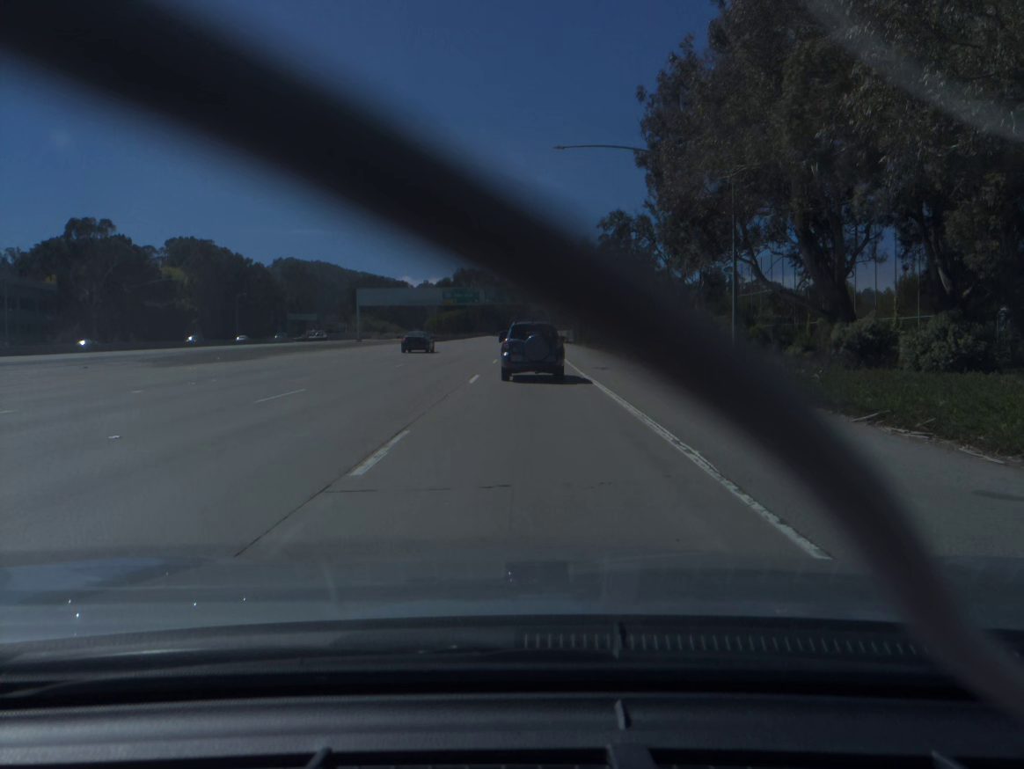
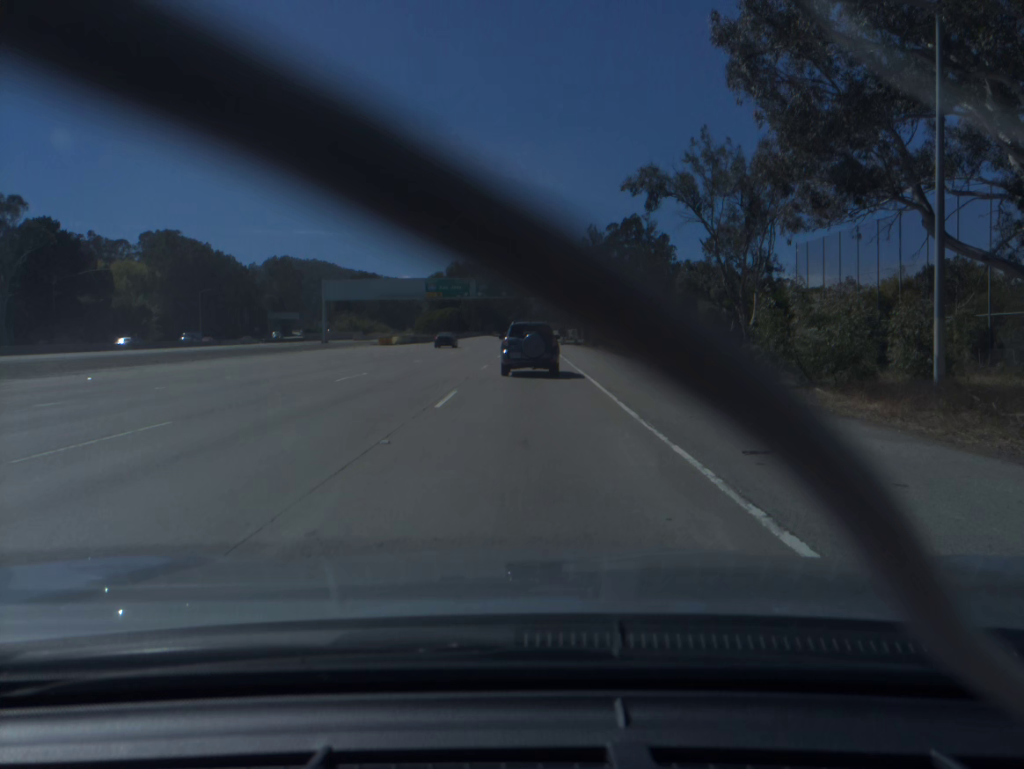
(0.0, +21.9) m; 0°
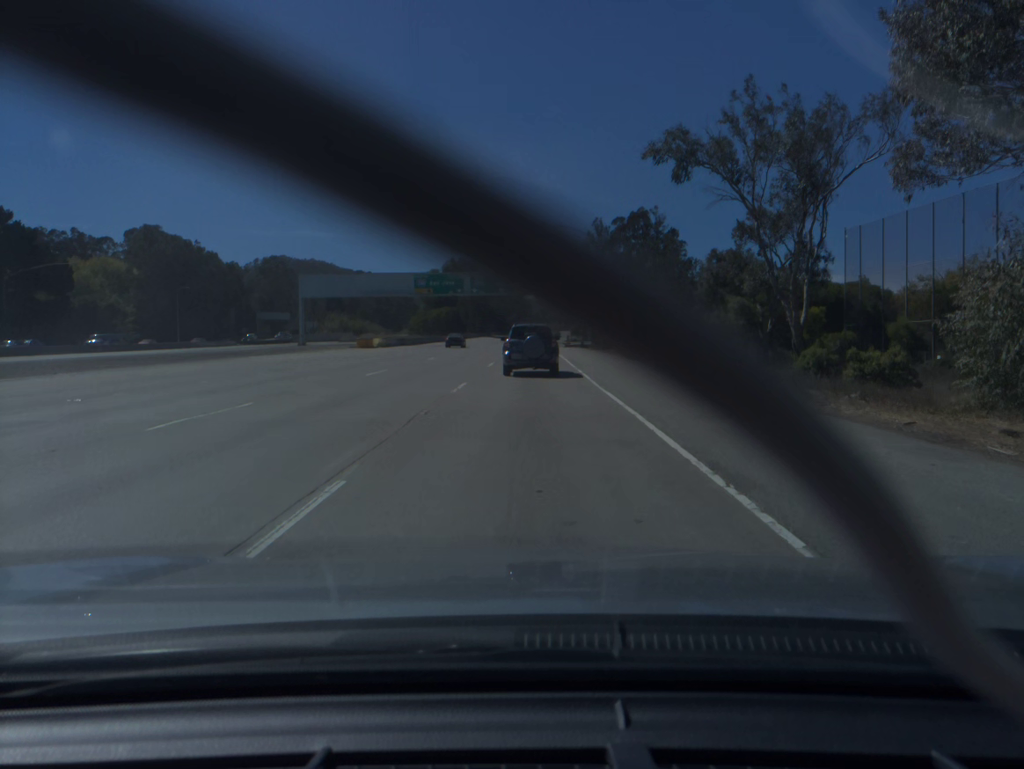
(0.0, +10.9) m; 0°
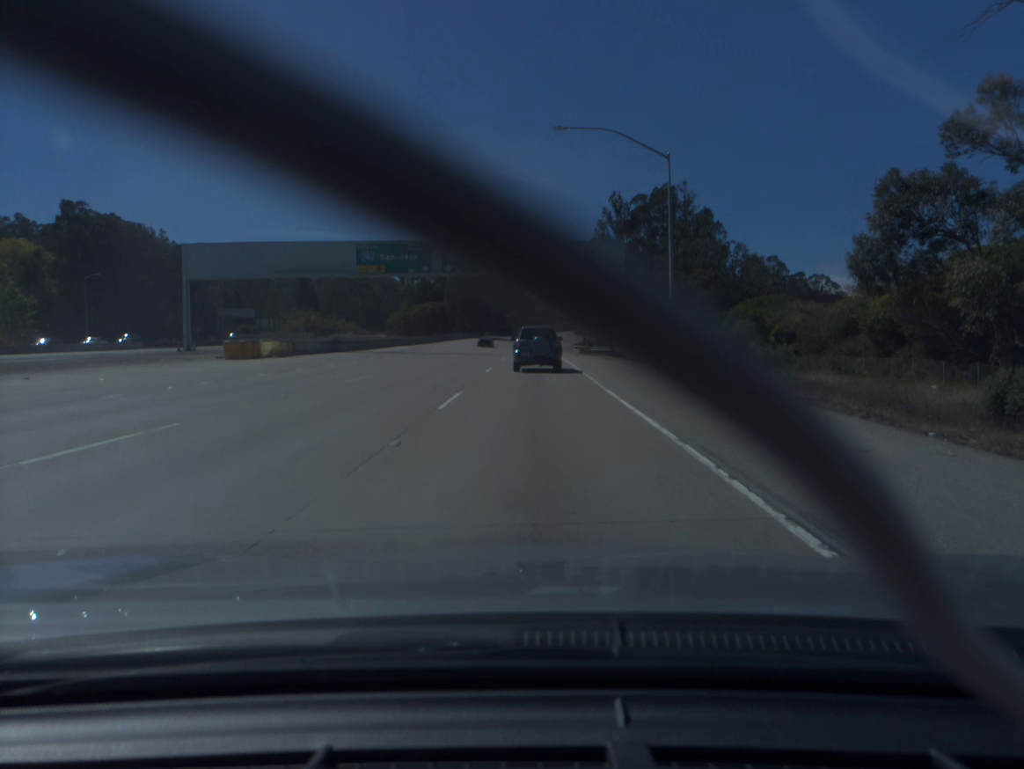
(-0.1, +32.8) m; 0°
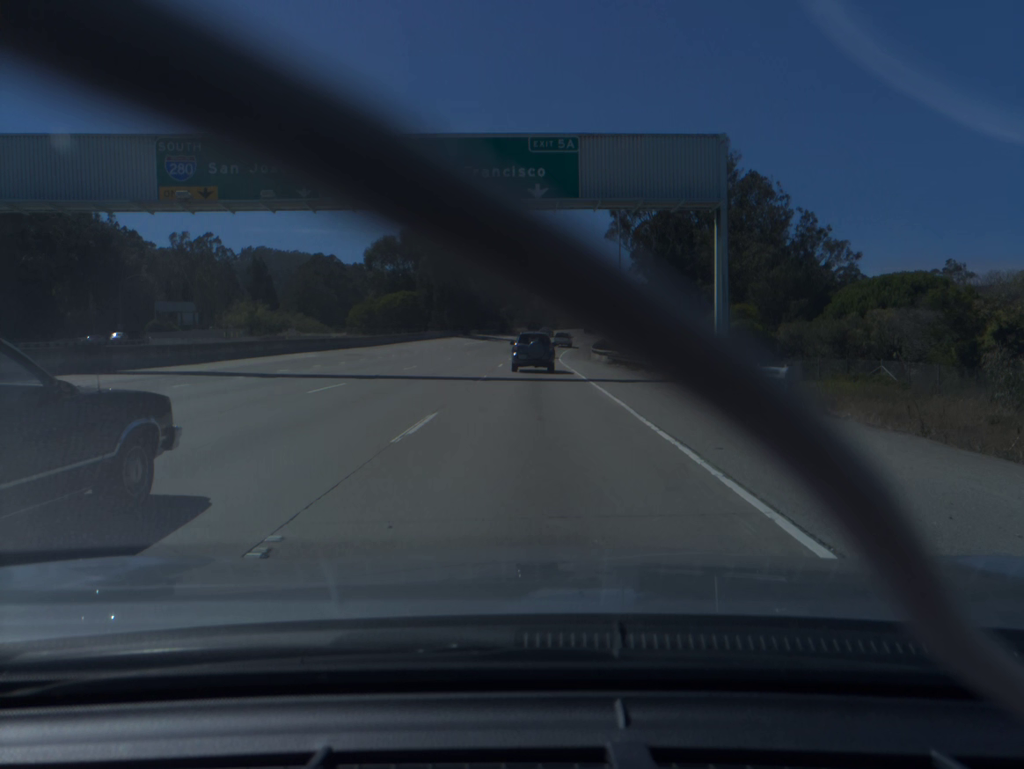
(0.0, +33.4) m; 0°
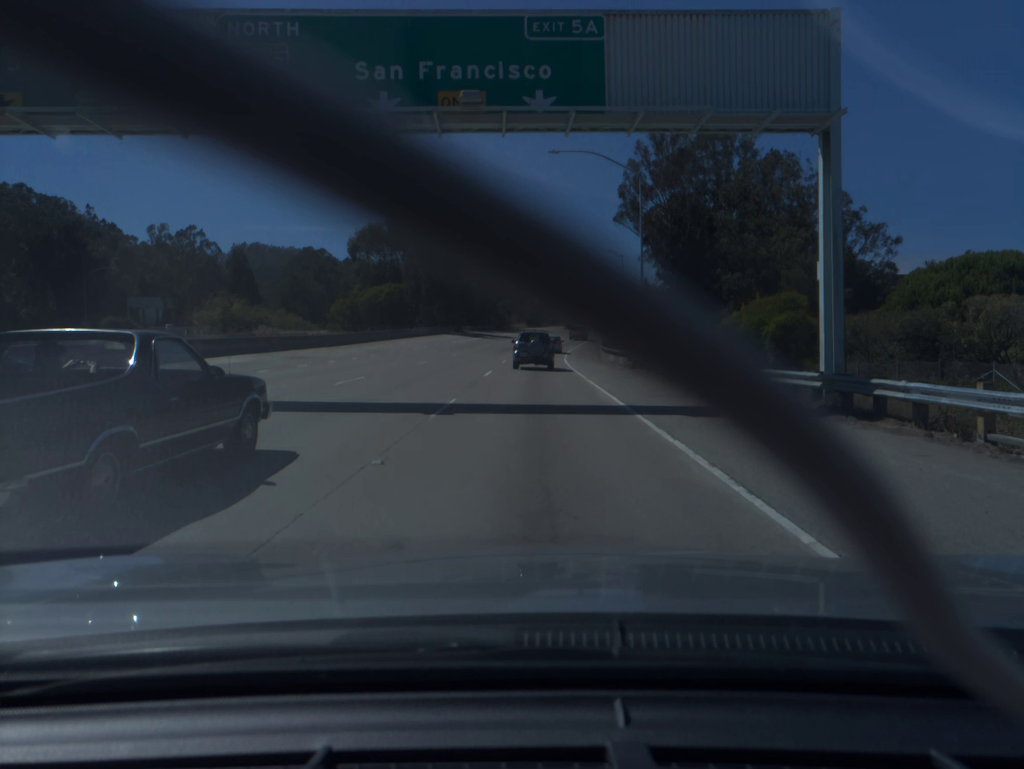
(0.0, +11.3) m; 0°
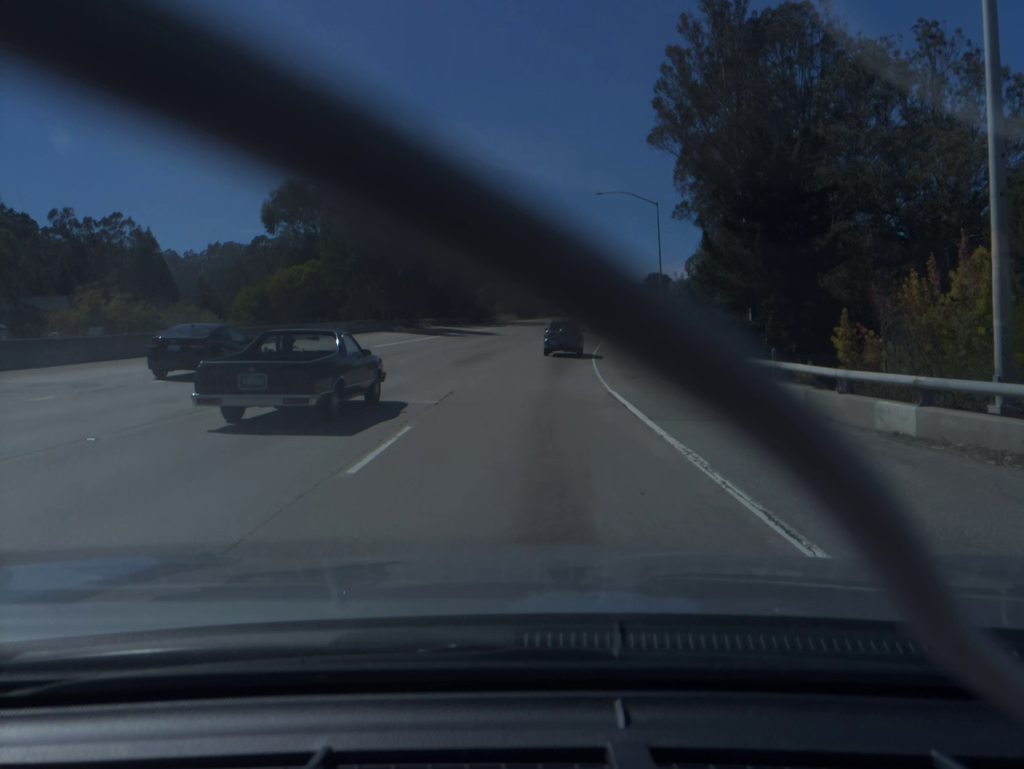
(+0.1, +34.7) m; +1°
